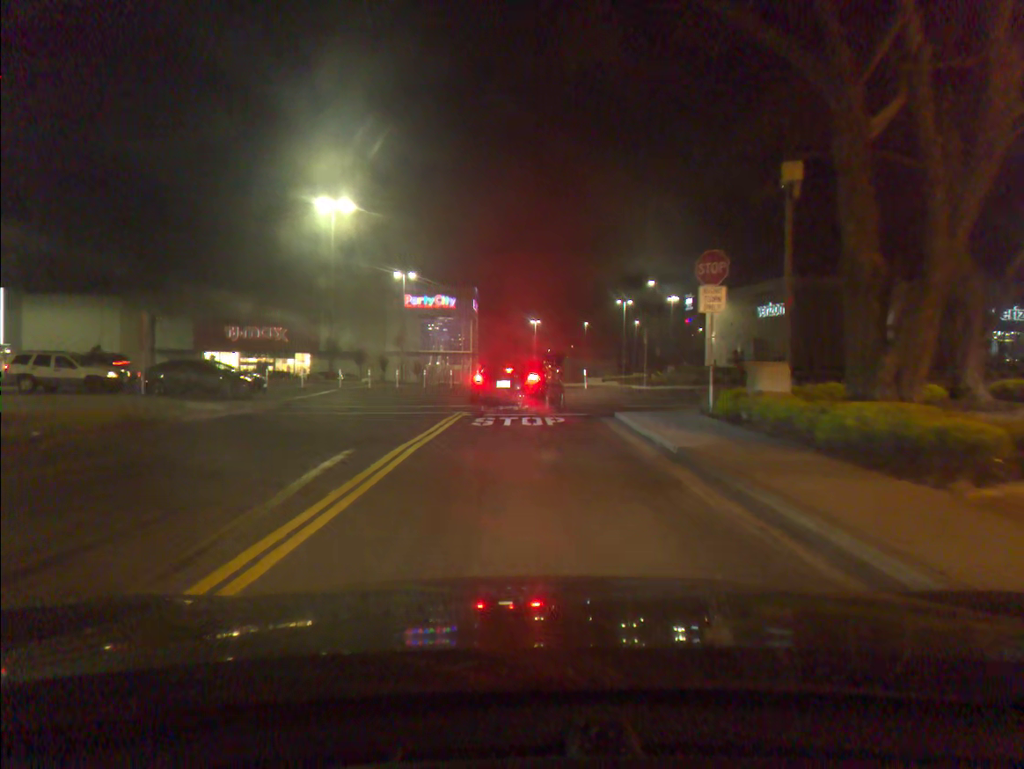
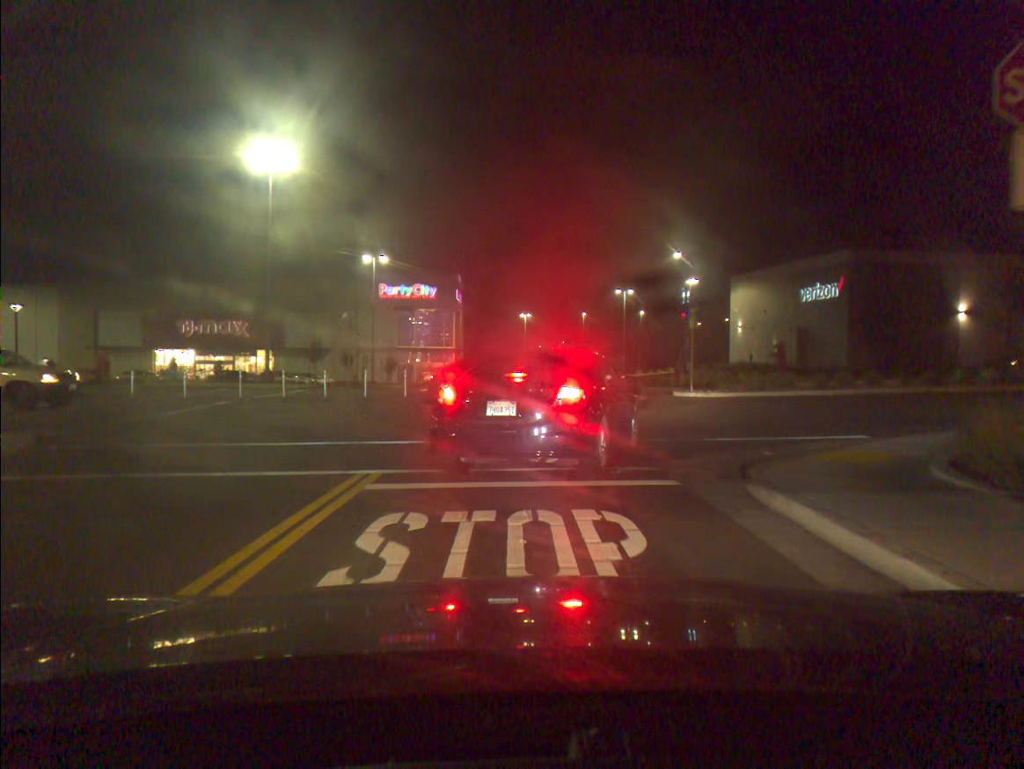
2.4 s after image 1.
(+0.1, +11.7) m; +1°
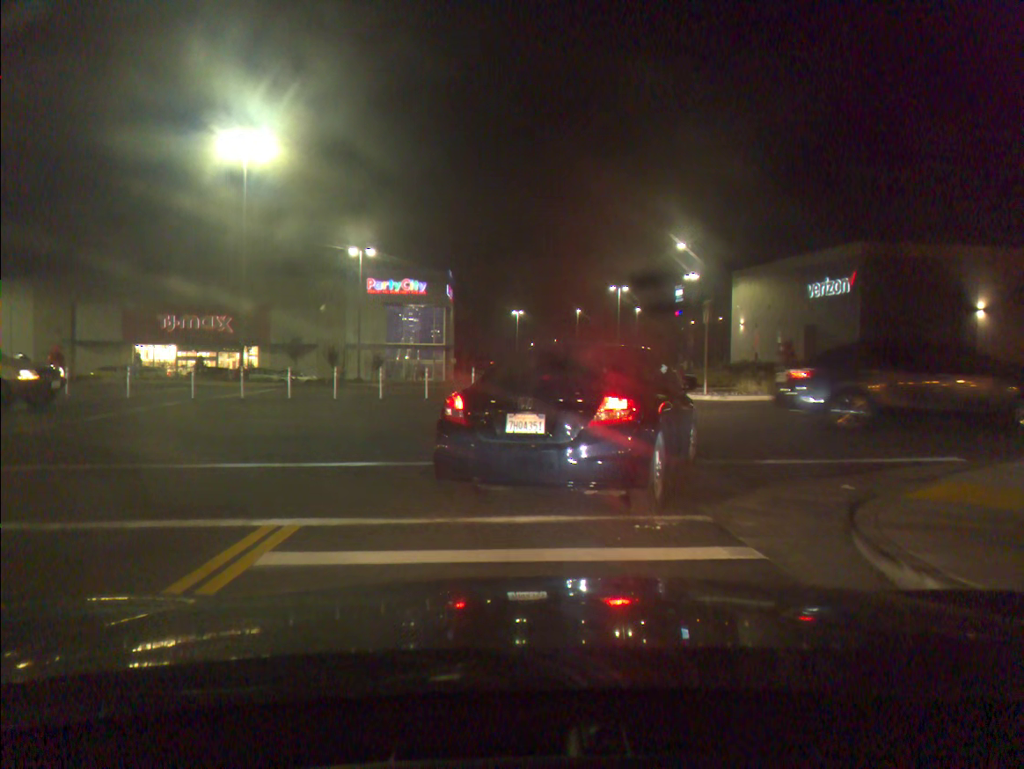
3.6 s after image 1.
(0.0, +3.0) m; 0°
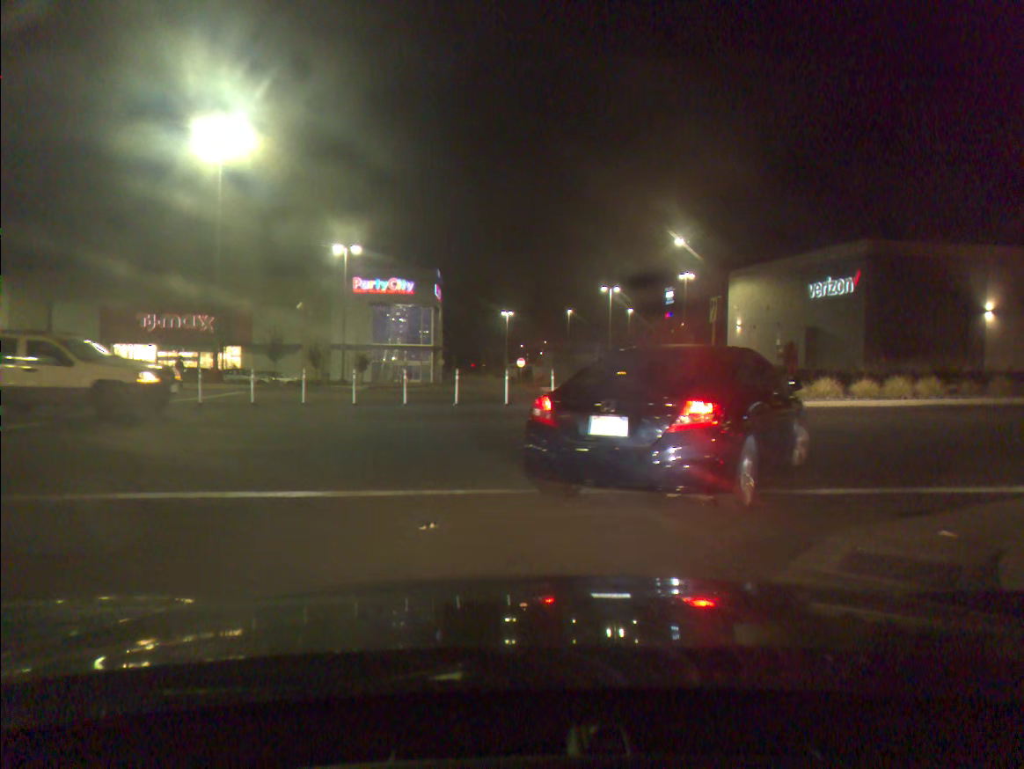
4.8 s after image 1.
(0.0, +2.1) m; 0°
